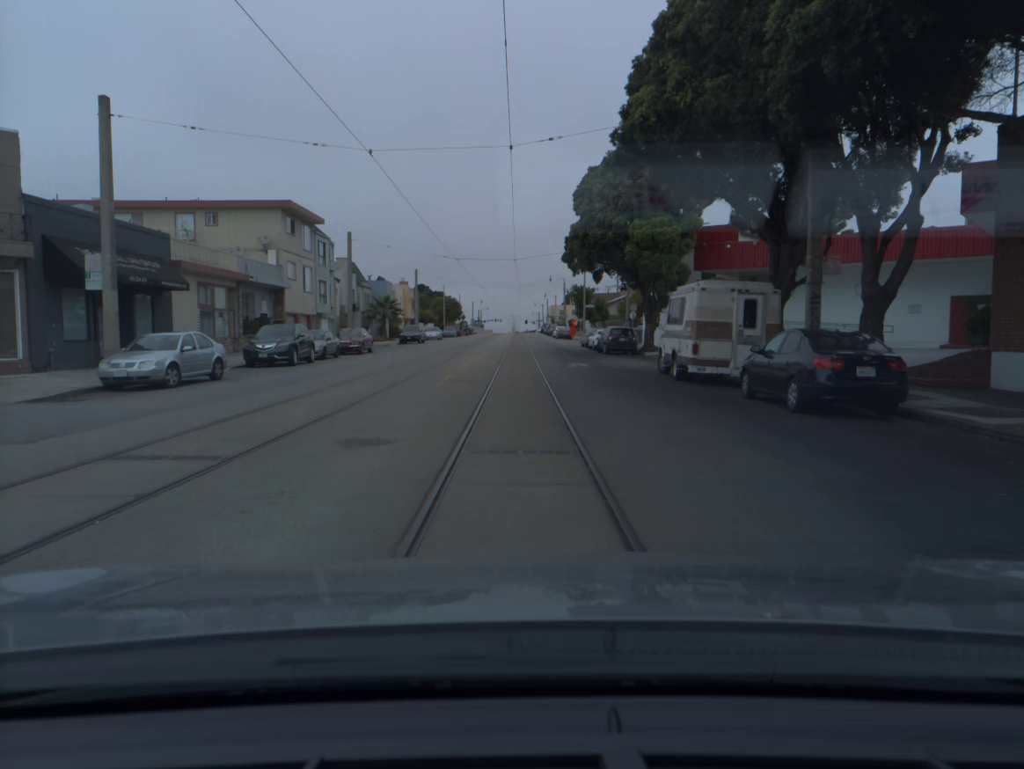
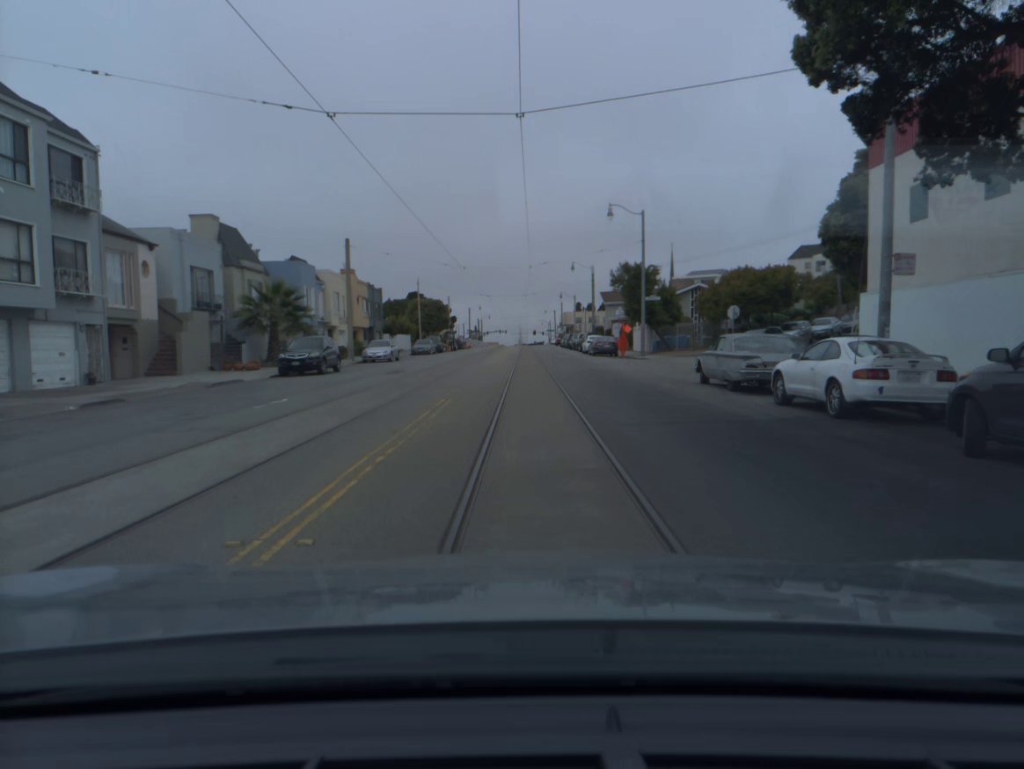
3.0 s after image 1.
(-0.2, +36.5) m; 0°
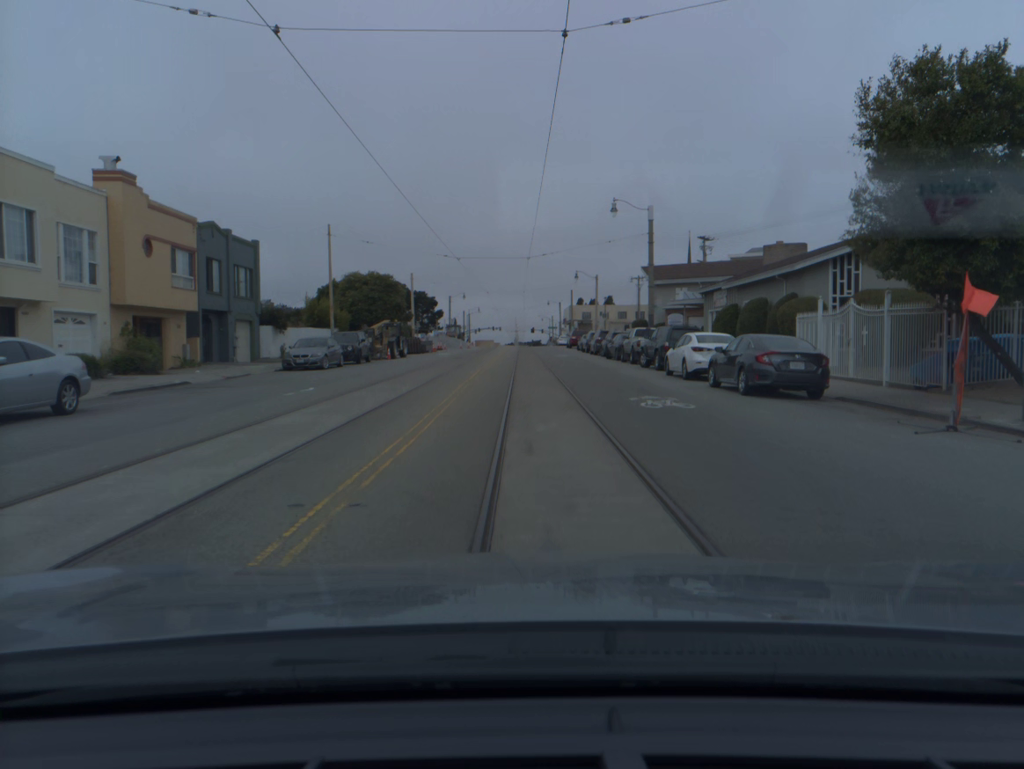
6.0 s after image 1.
(-0.1, +38.1) m; 0°
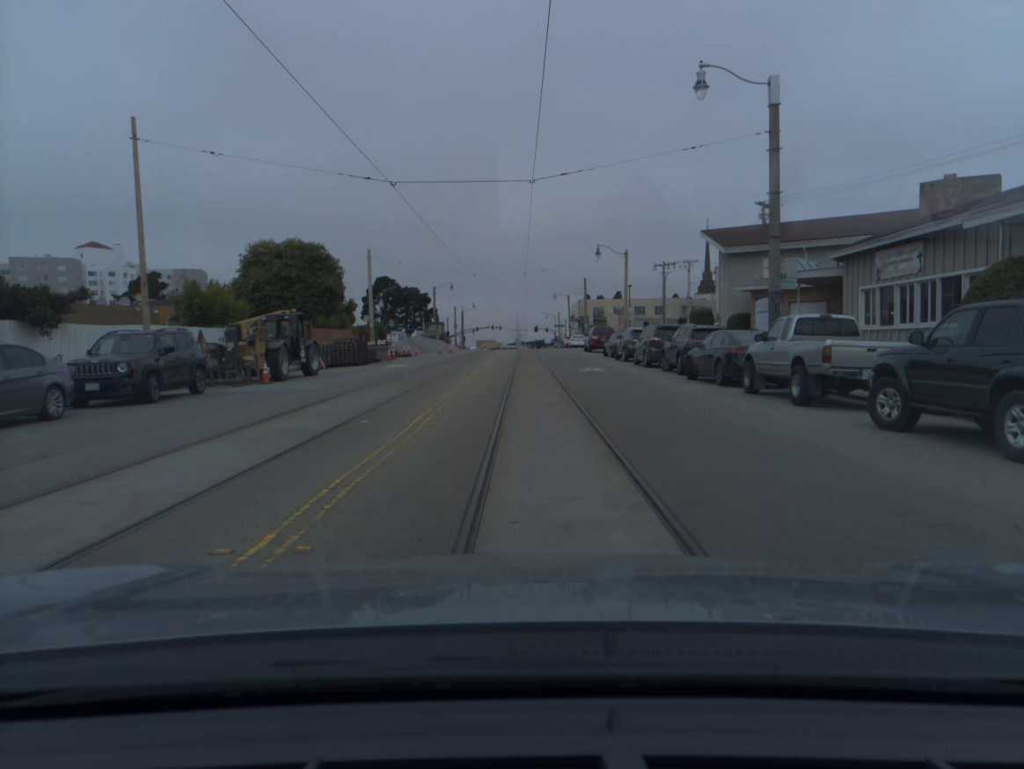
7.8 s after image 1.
(+0.1, +22.2) m; 0°
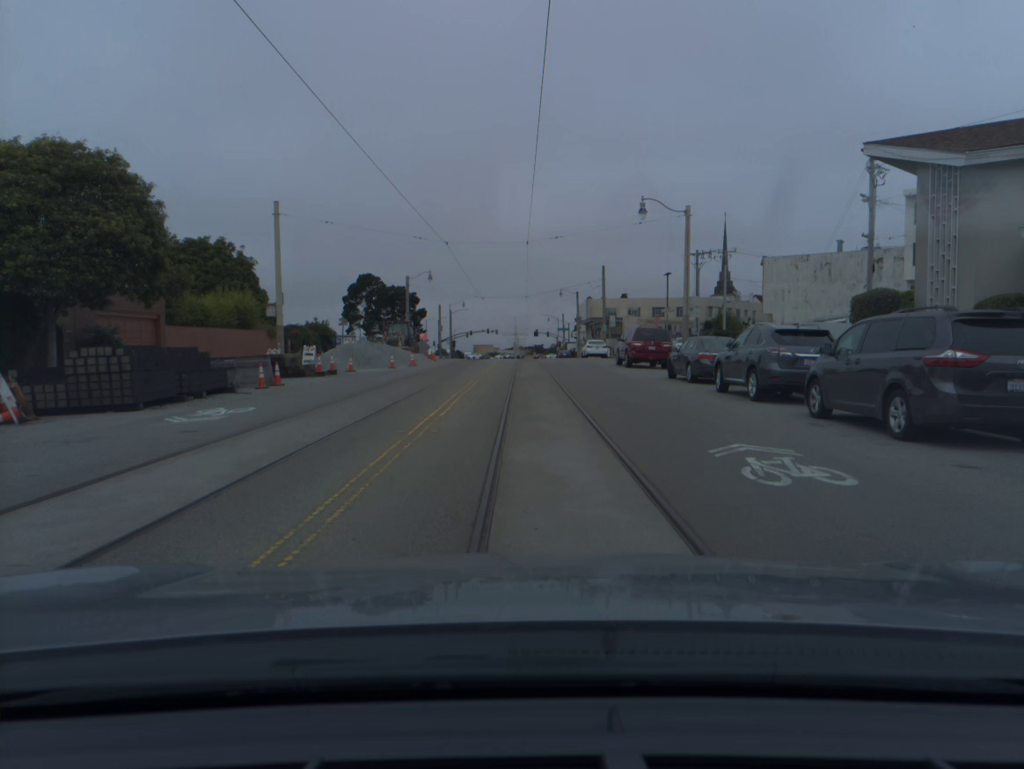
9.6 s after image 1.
(0.0, +21.6) m; +1°
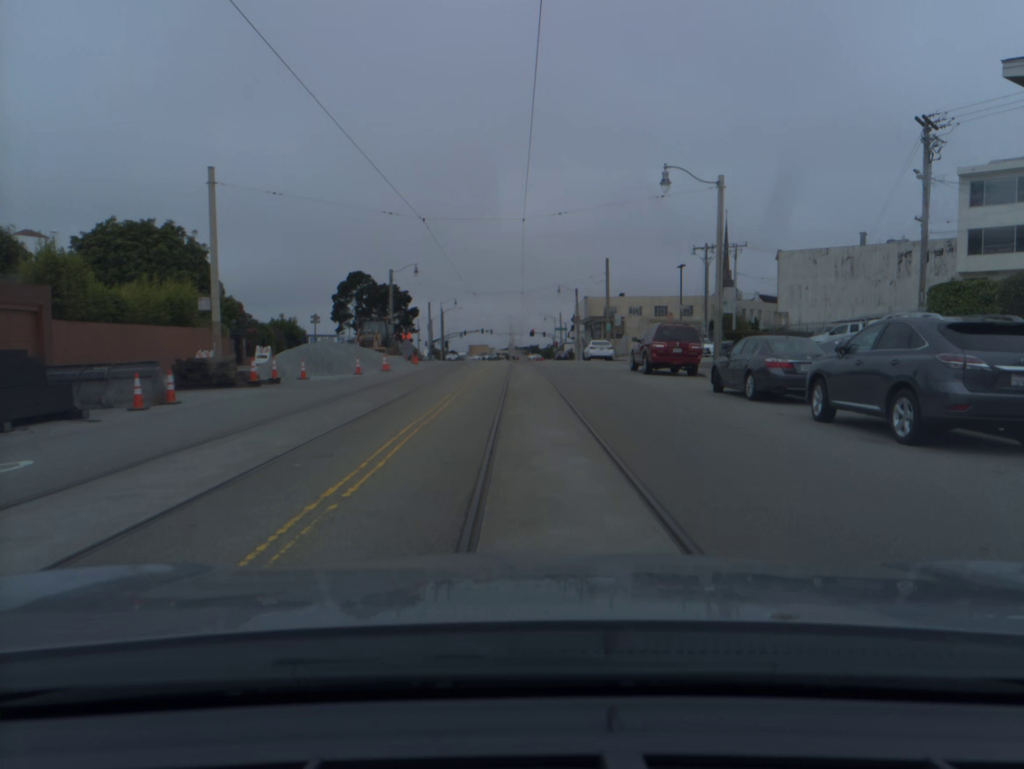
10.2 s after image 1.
(0.0, +7.1) m; 0°
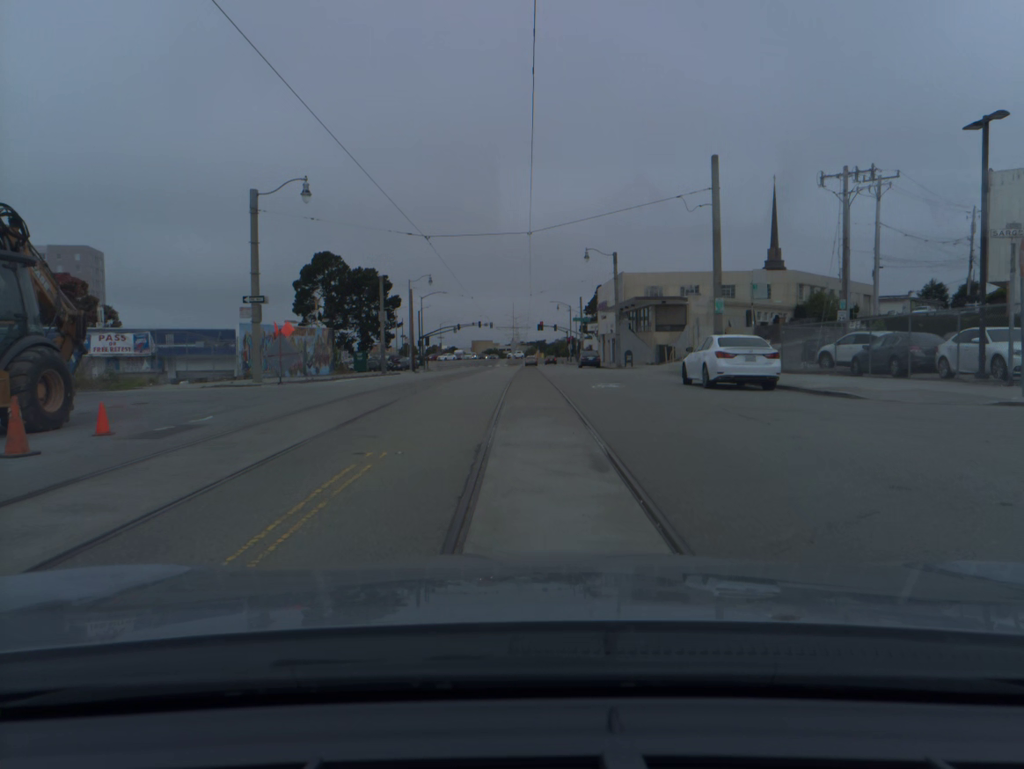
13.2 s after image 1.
(-0.1, +34.6) m; -1°
